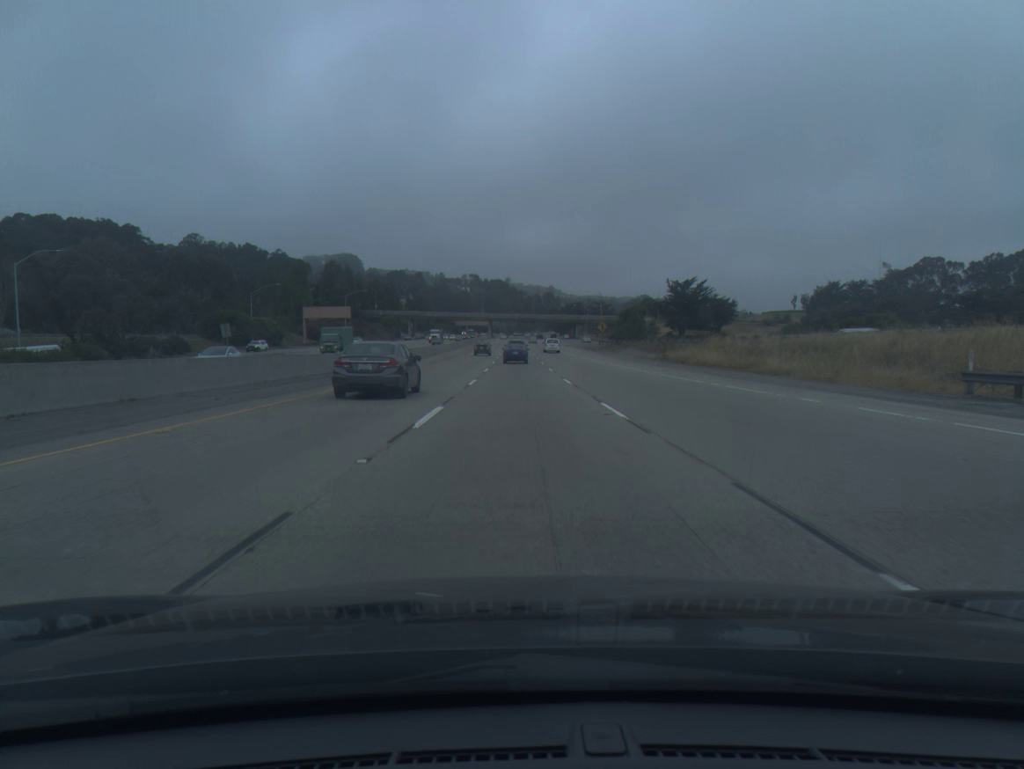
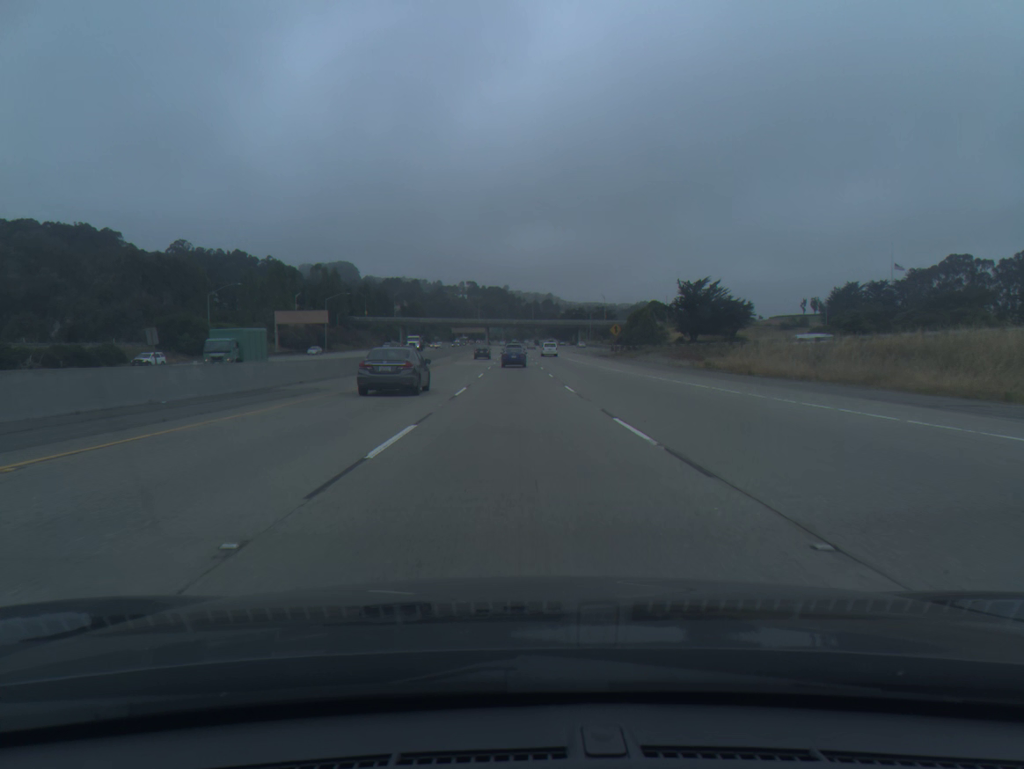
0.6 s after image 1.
(0.0, +18.1) m; 0°
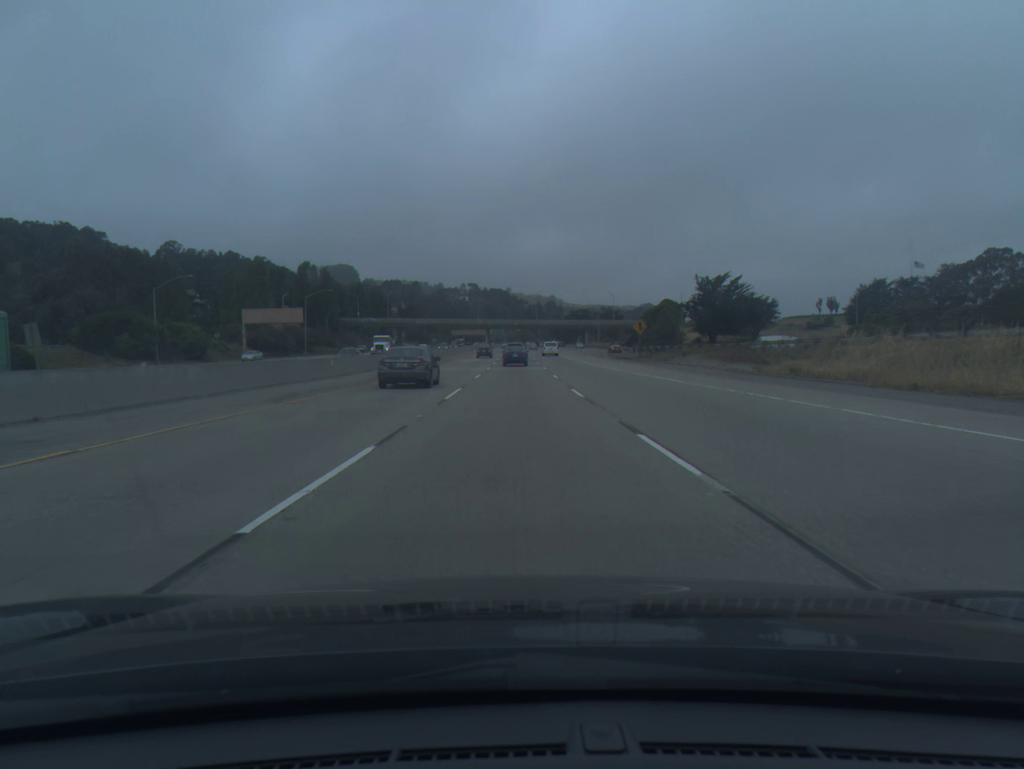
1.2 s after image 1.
(0.0, +18.0) m; 0°
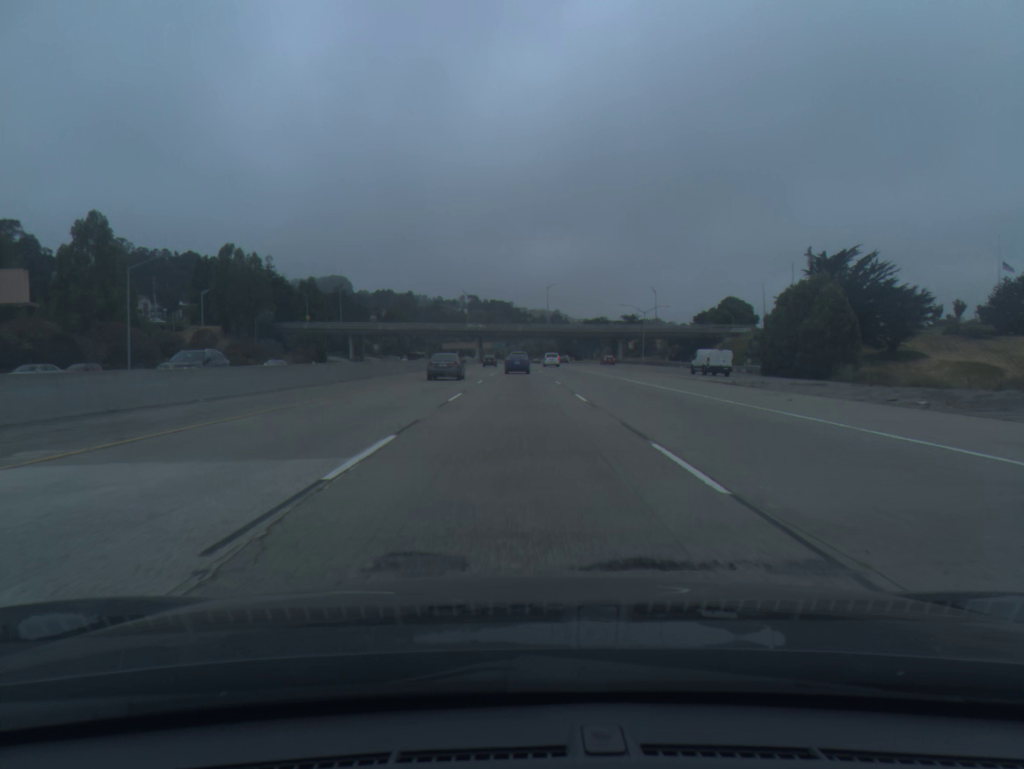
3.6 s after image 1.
(-0.3, +71.5) m; 0°
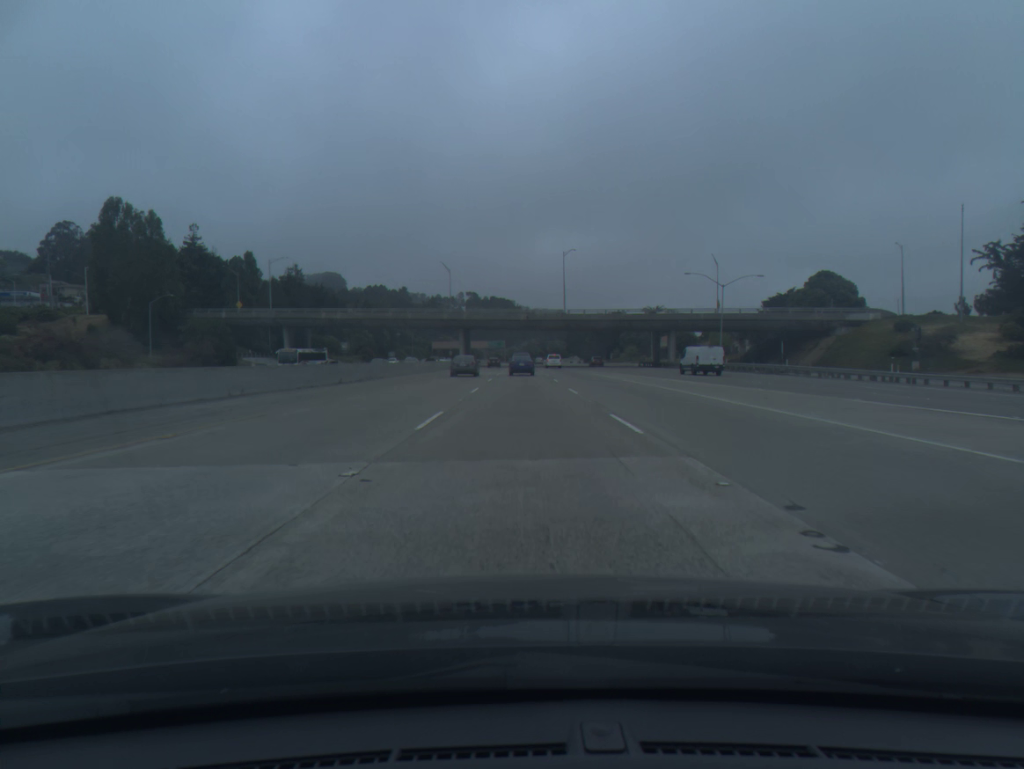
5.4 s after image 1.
(-0.2, +52.8) m; 0°
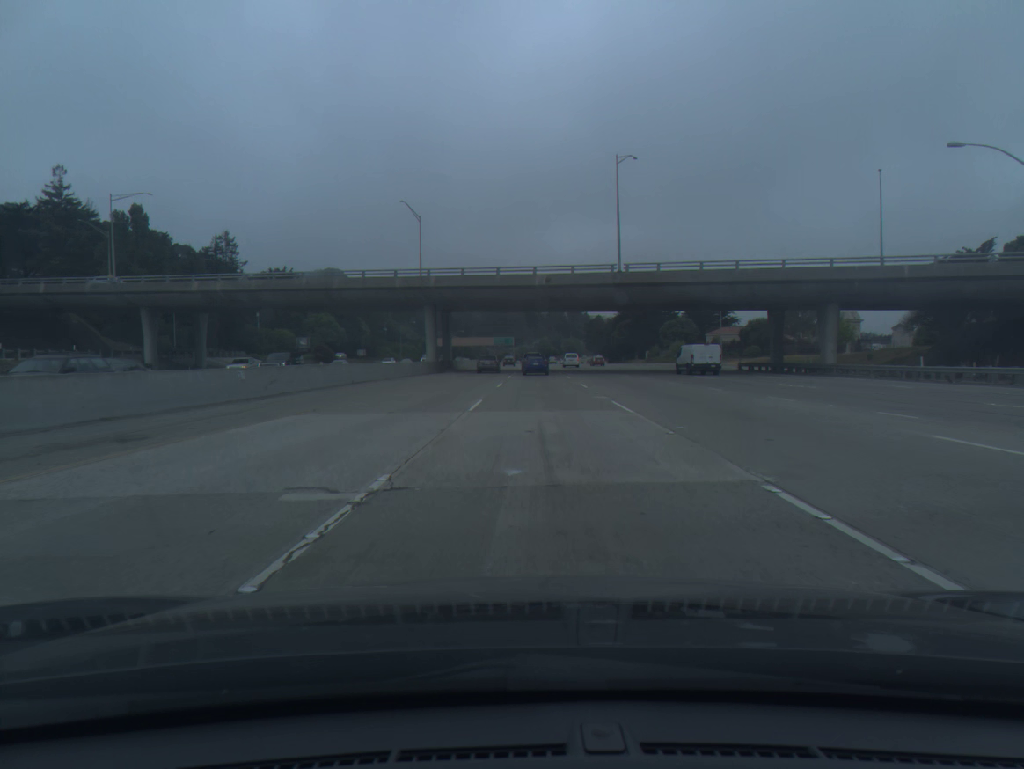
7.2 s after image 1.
(-0.1, +52.3) m; -1°
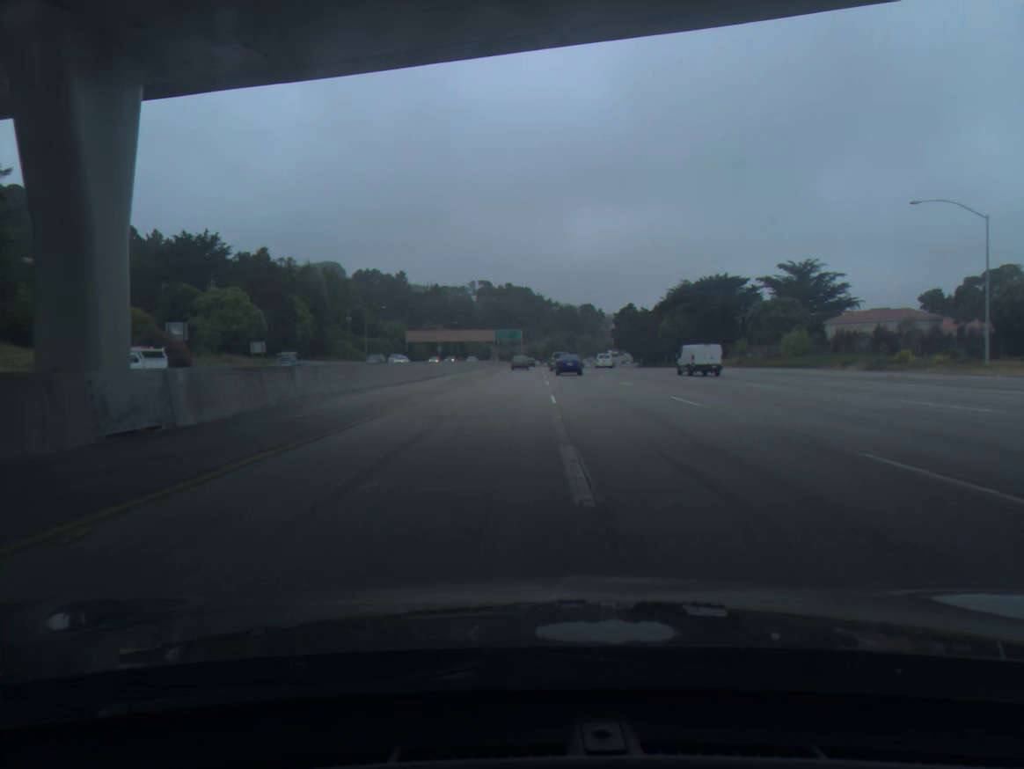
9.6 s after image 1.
(-0.7, +69.1) m; -1°
